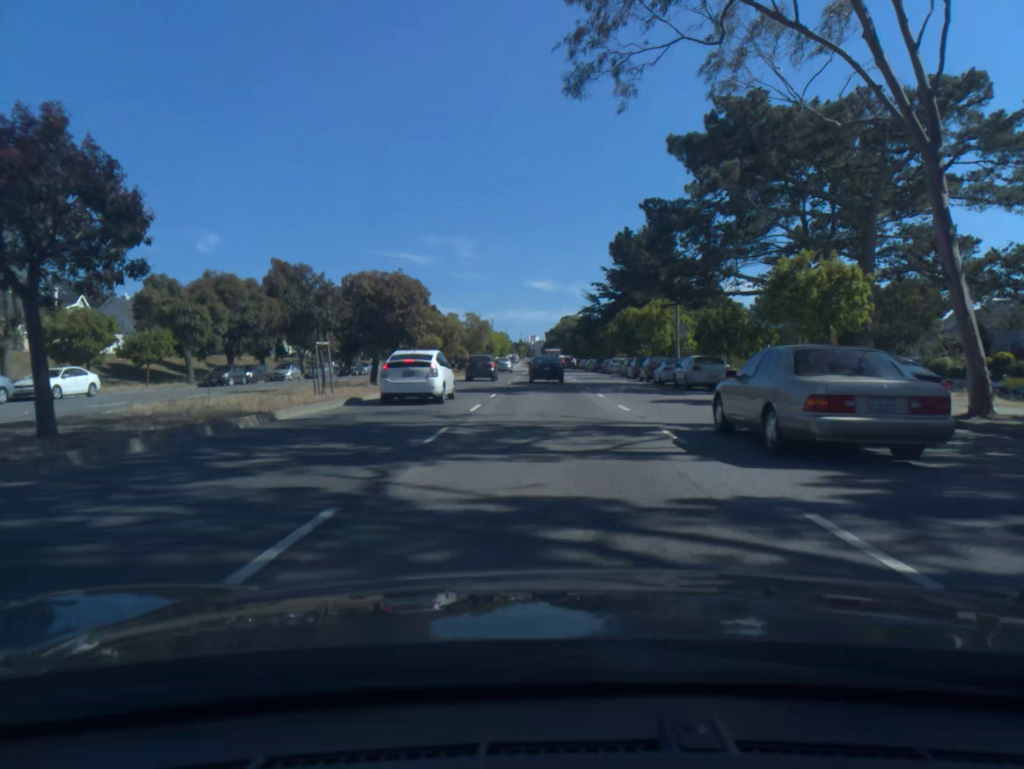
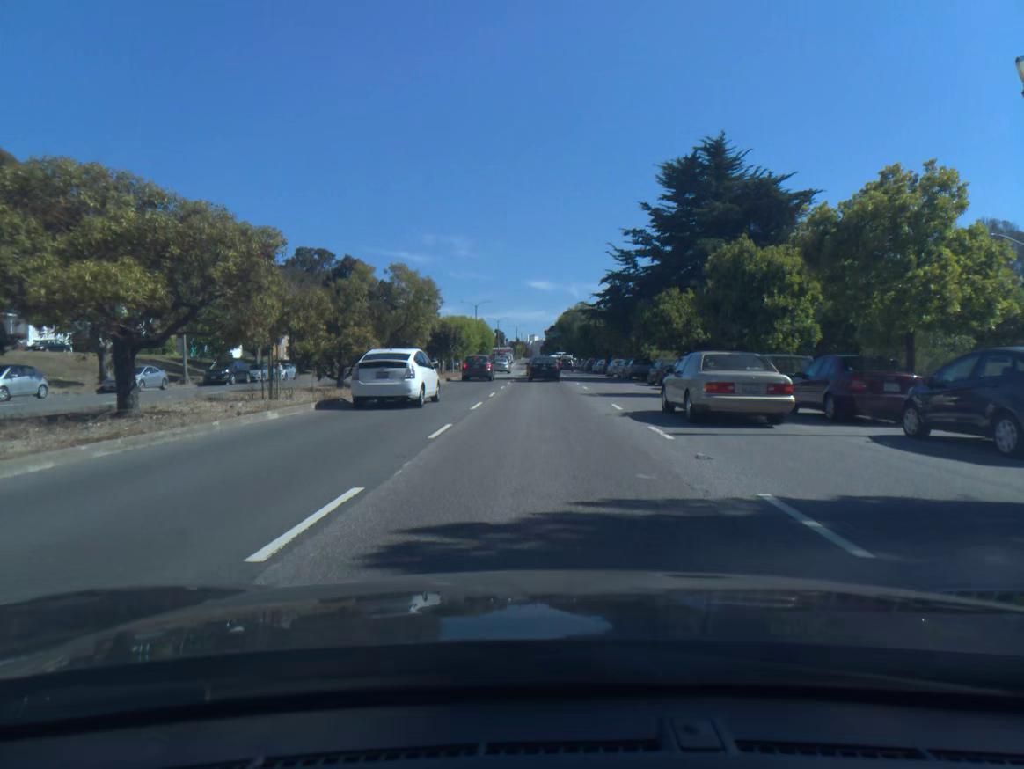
(0.0, +35.5) m; 0°
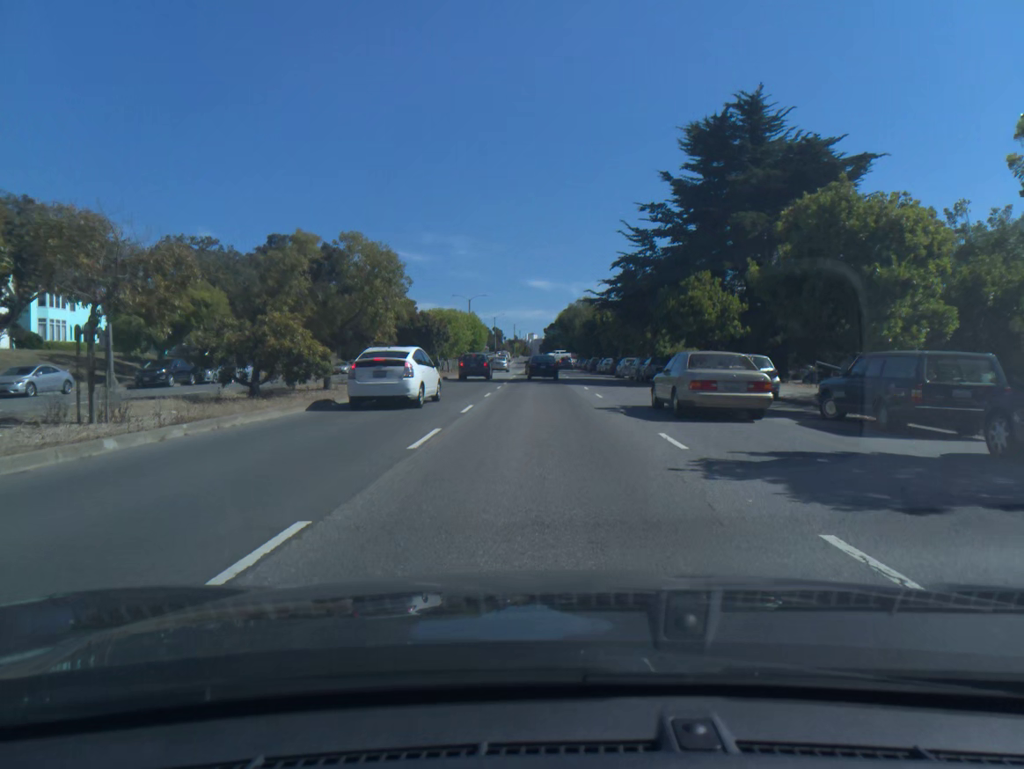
(0.0, +8.8) m; 0°
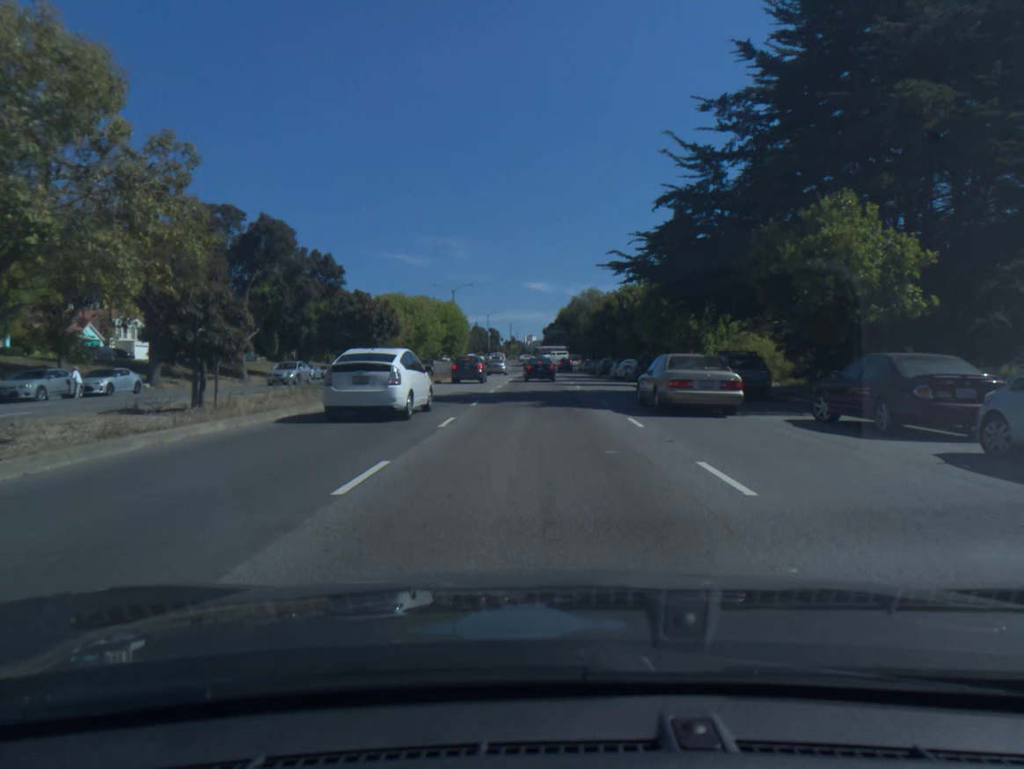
(0.0, +17.9) m; 0°
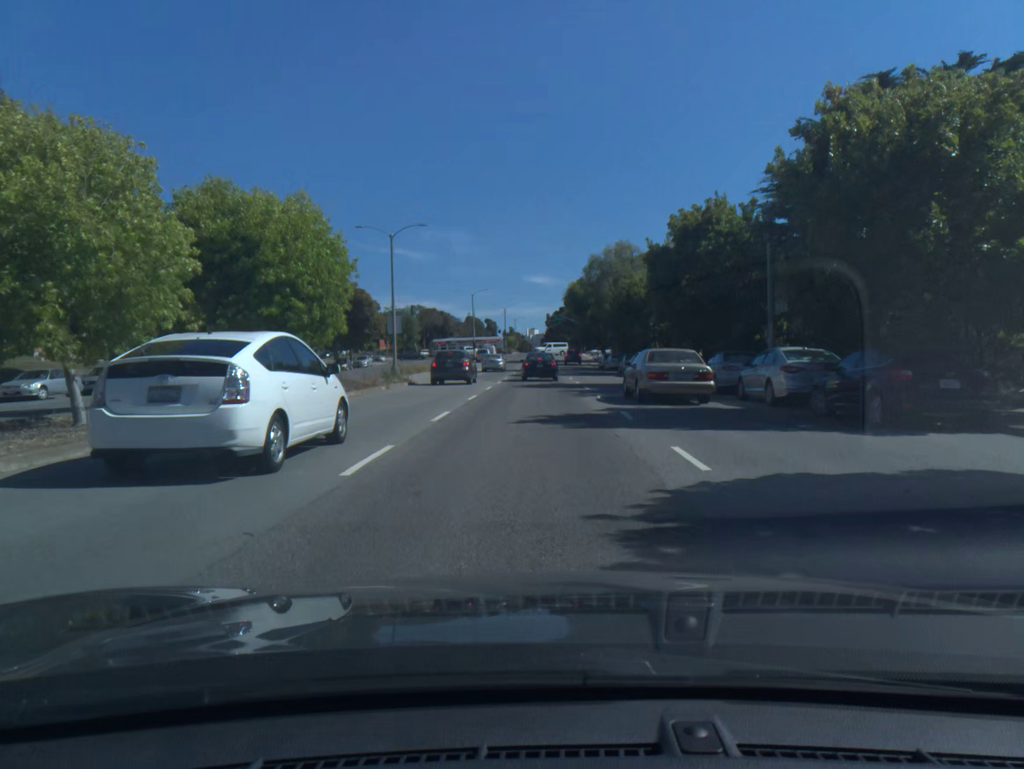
(0.0, +35.5) m; 0°
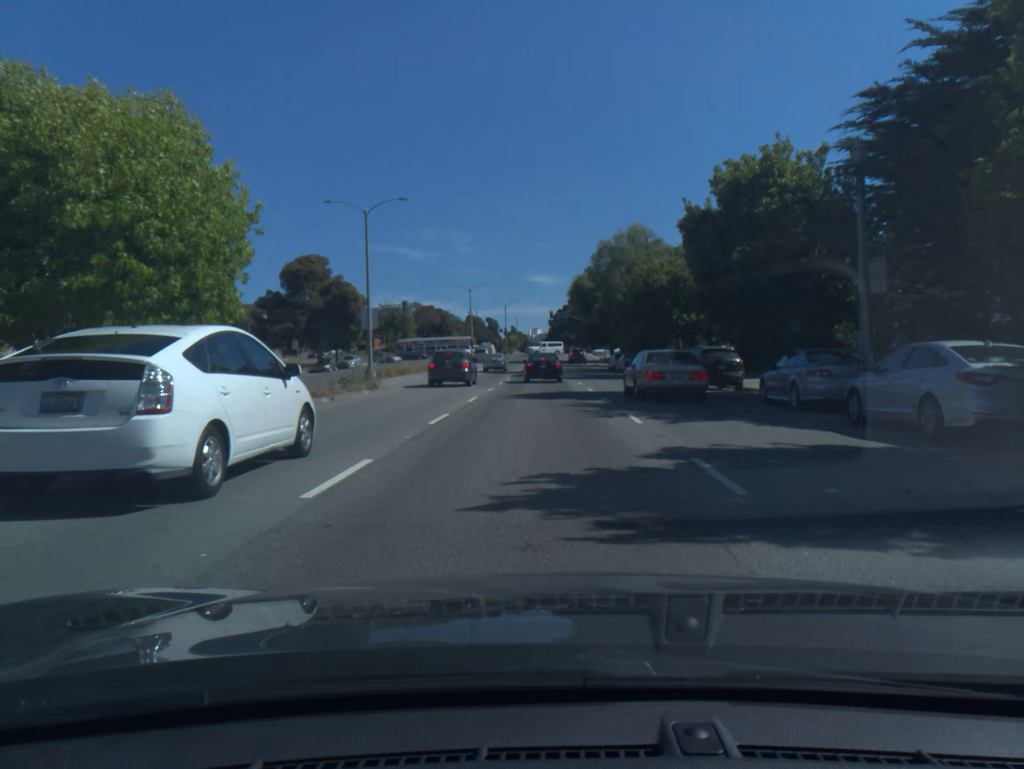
(0.0, +8.0) m; 0°
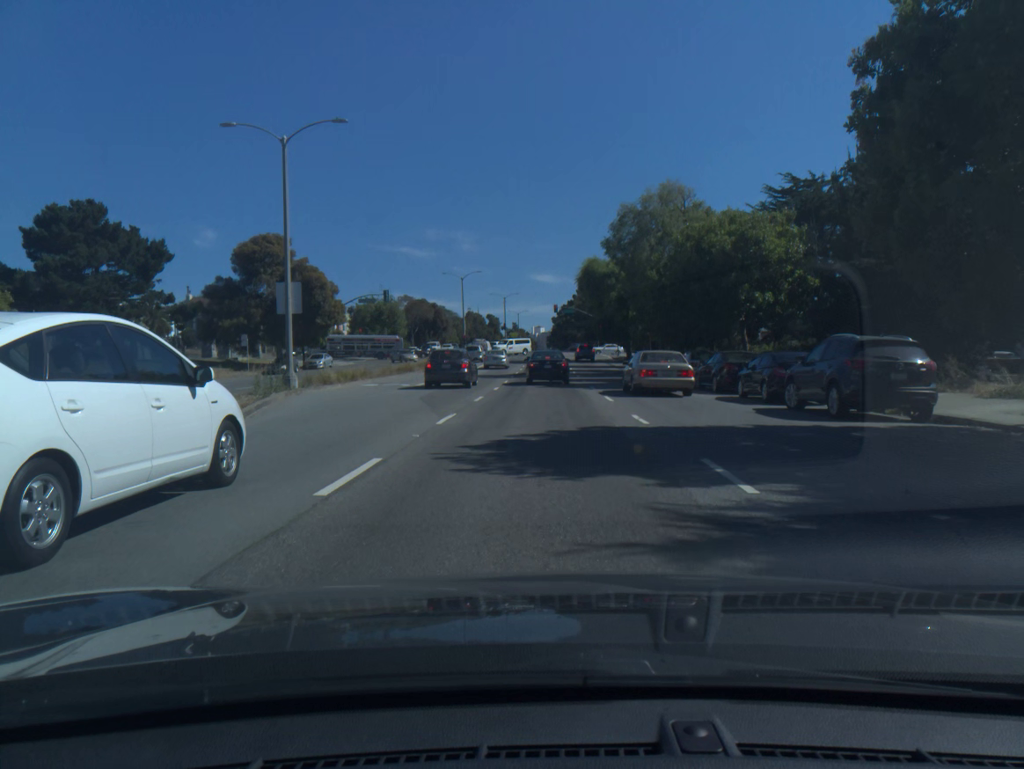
(0.0, +14.4) m; 0°
